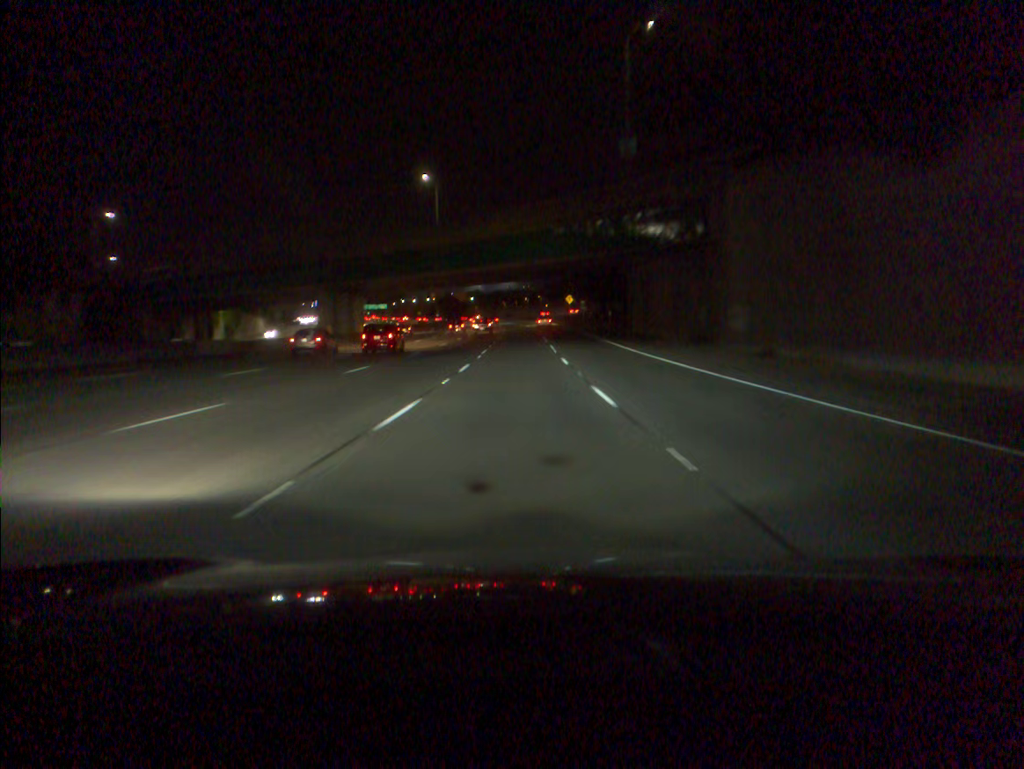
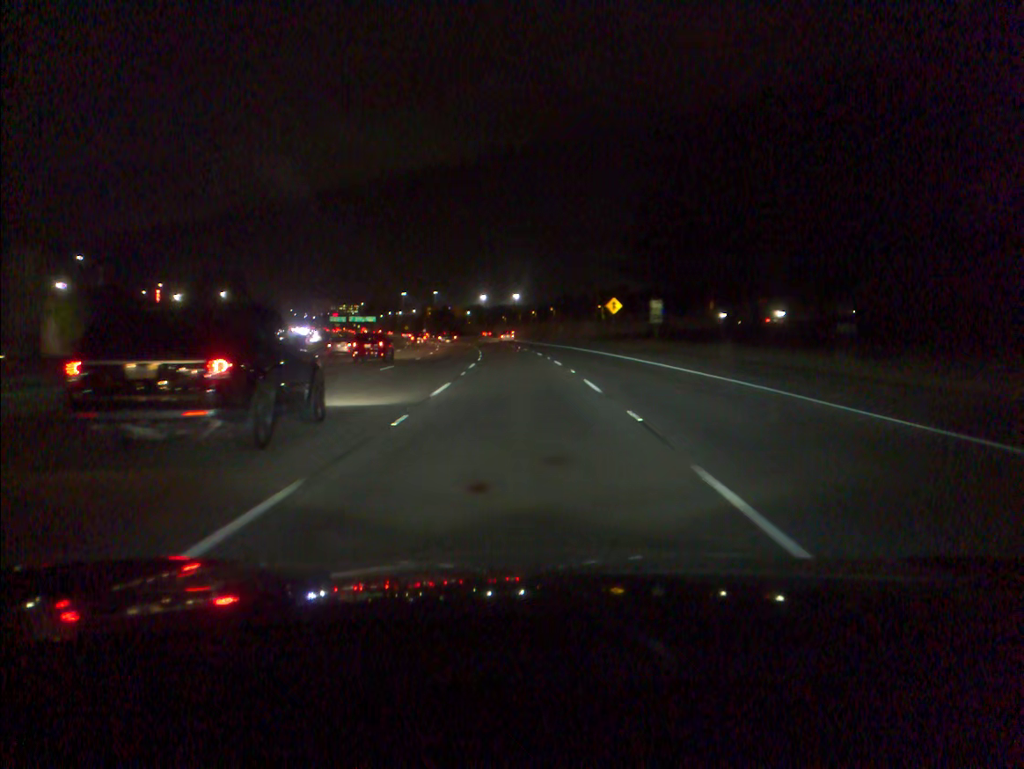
(0.0, +64.9) m; 0°
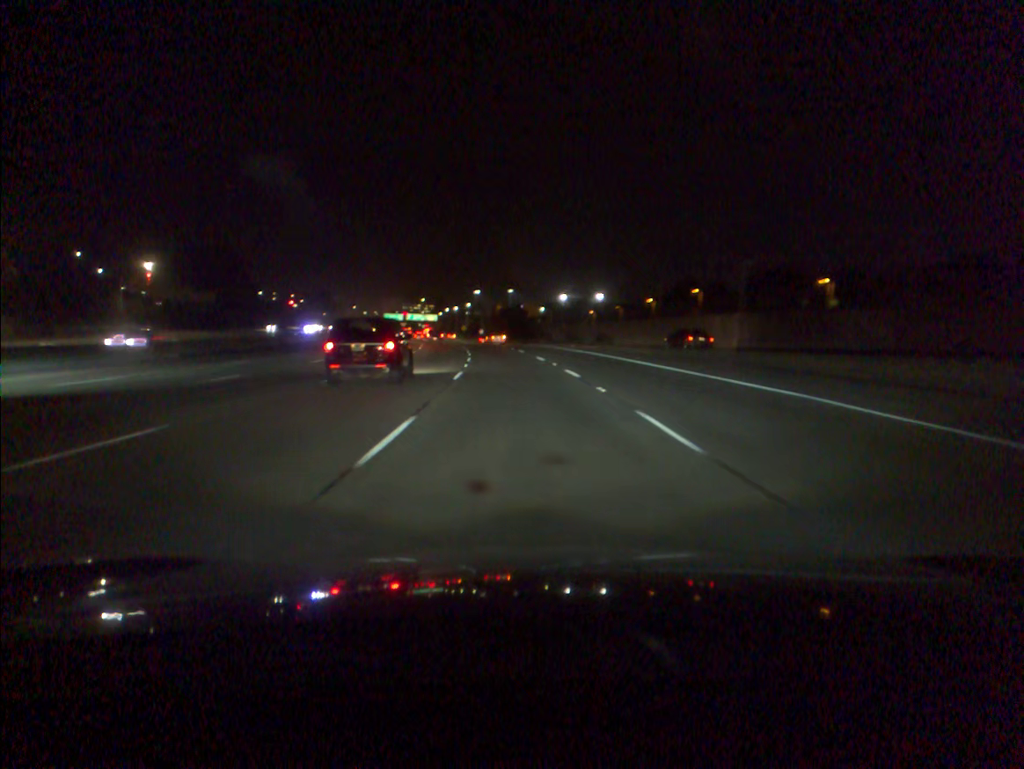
(-3.4, +80.7) m; -6°
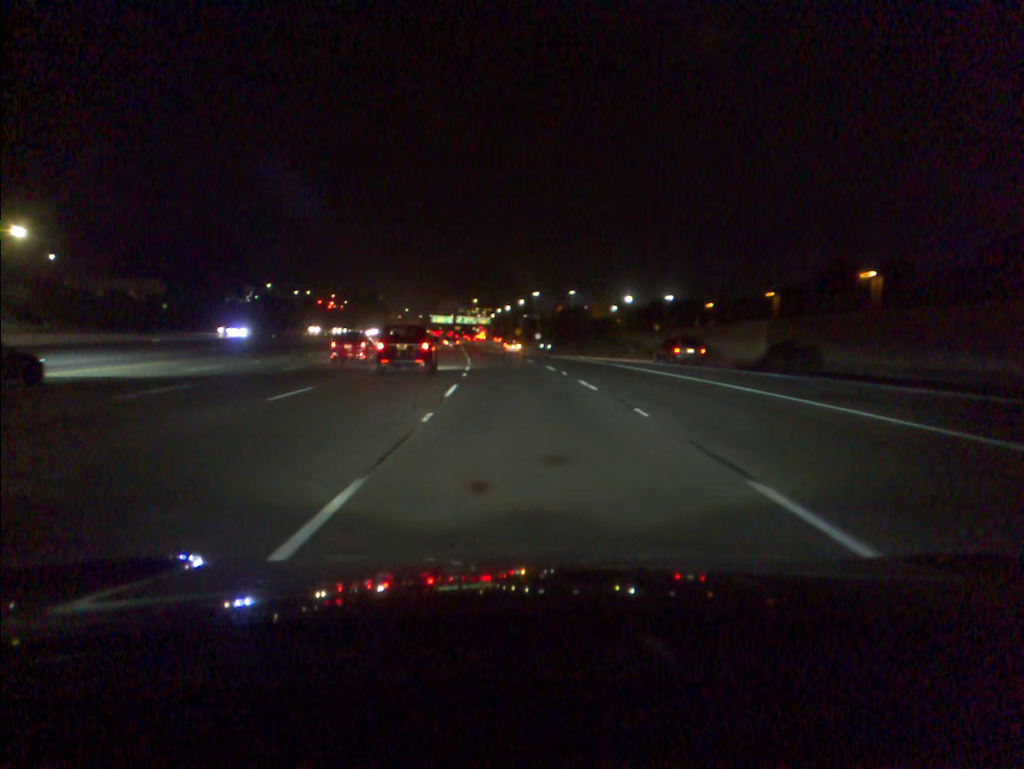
(-1.9, +48.6) m; -4°
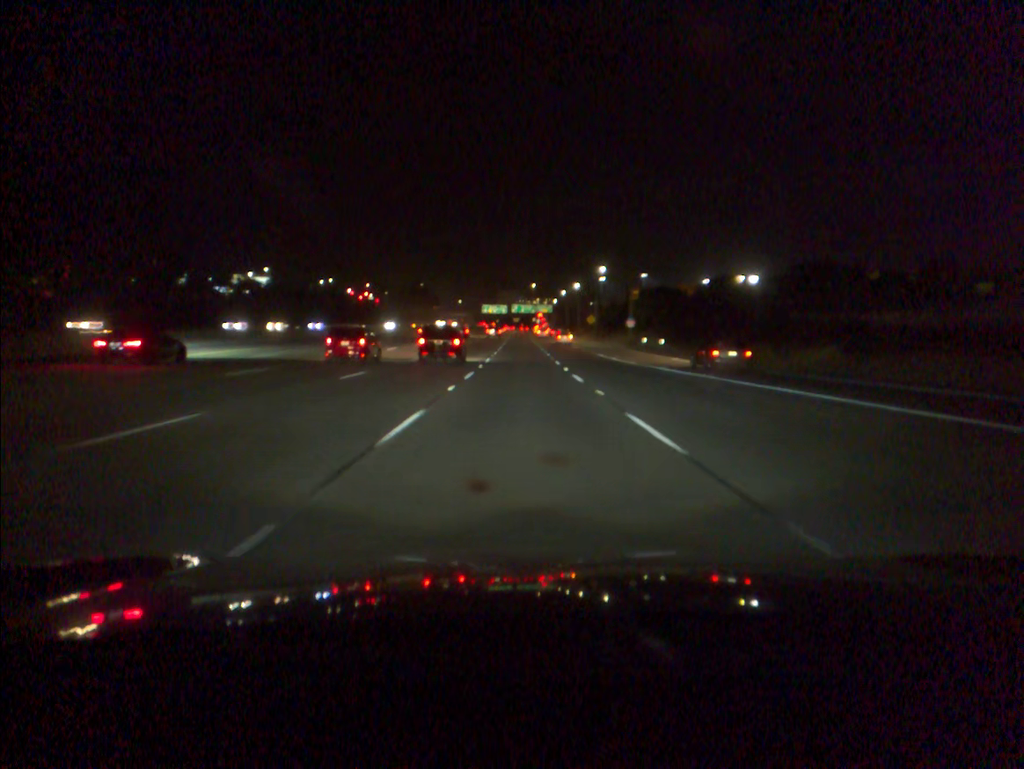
(-2.9, +64.9) m; -4°
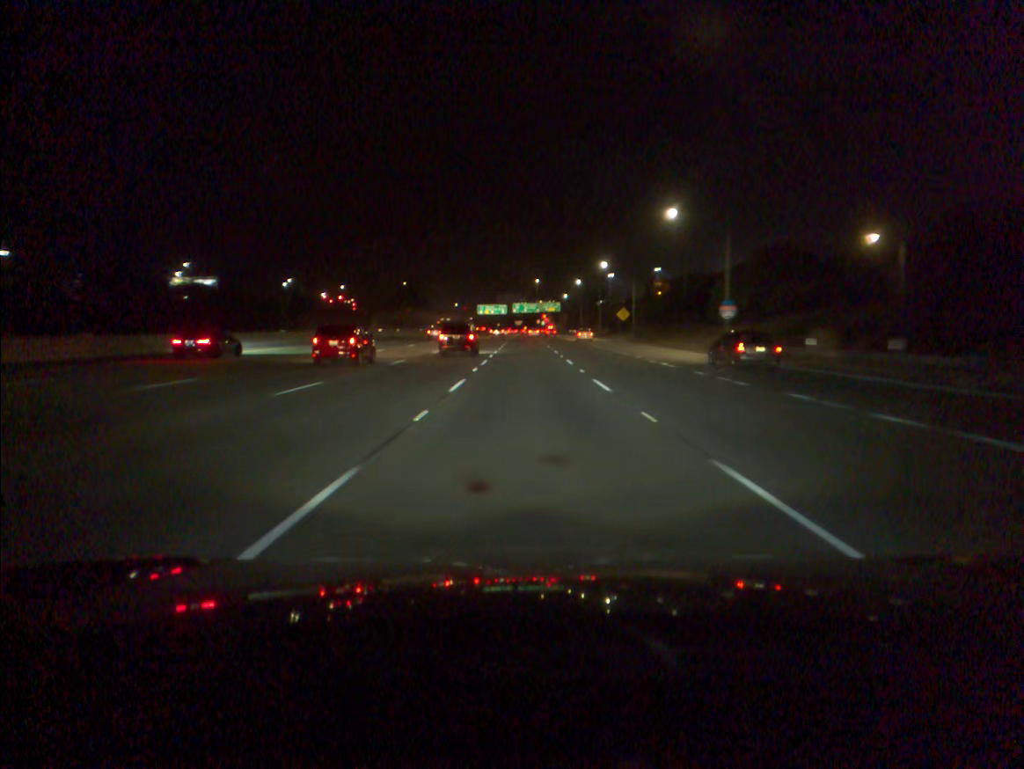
(-0.3, +49.2) m; 0°
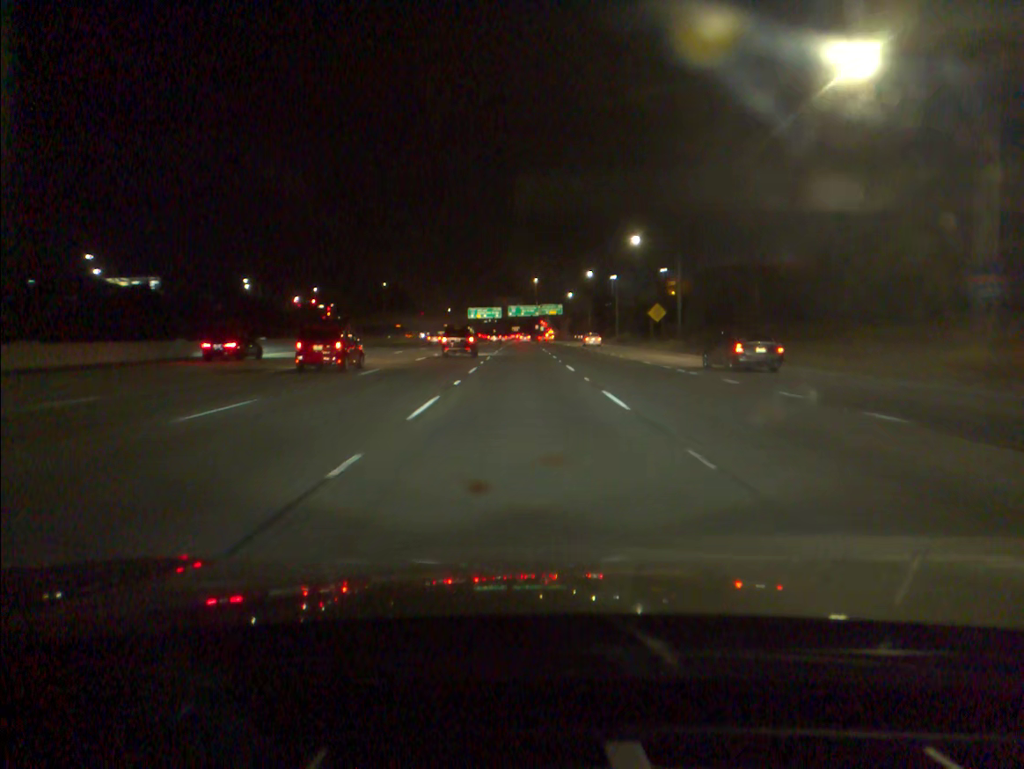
(0.0, +33.1) m; 0°
